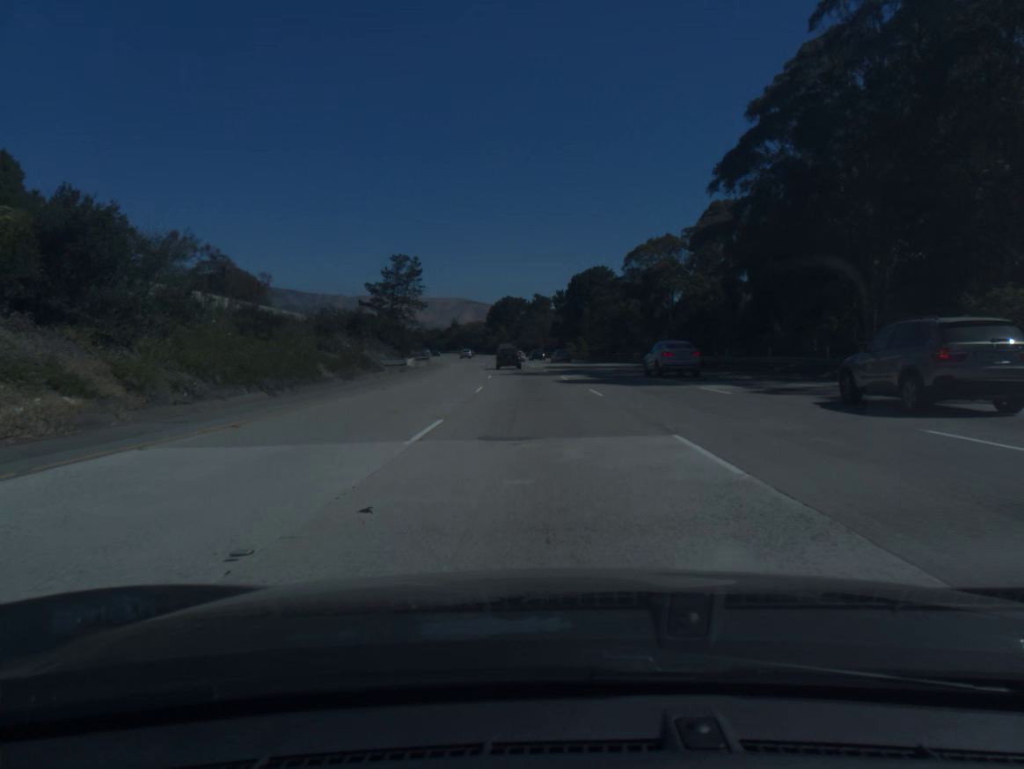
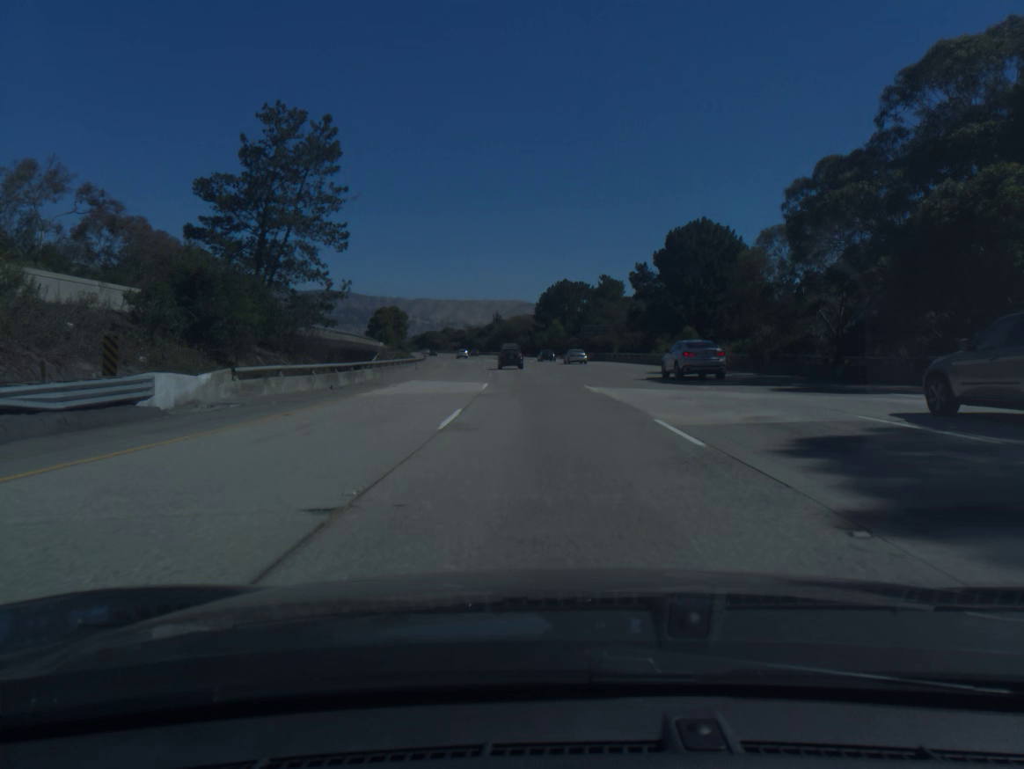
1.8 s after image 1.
(-2.2, +55.8) m; -4°
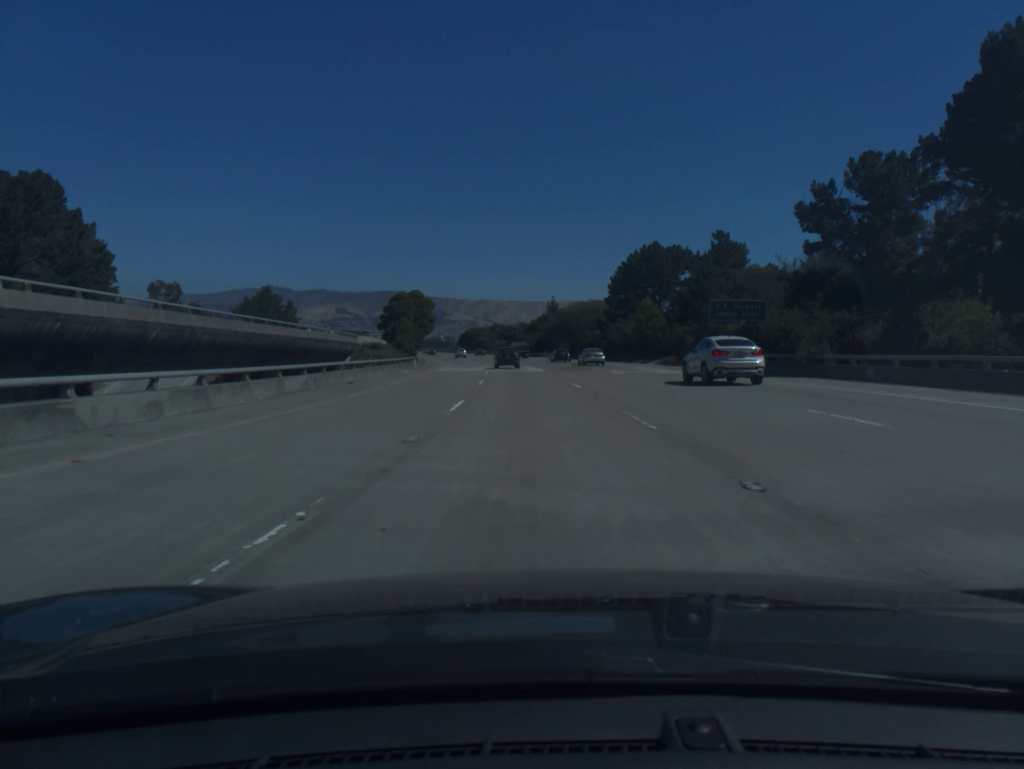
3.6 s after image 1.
(-2.2, +55.9) m; -4°
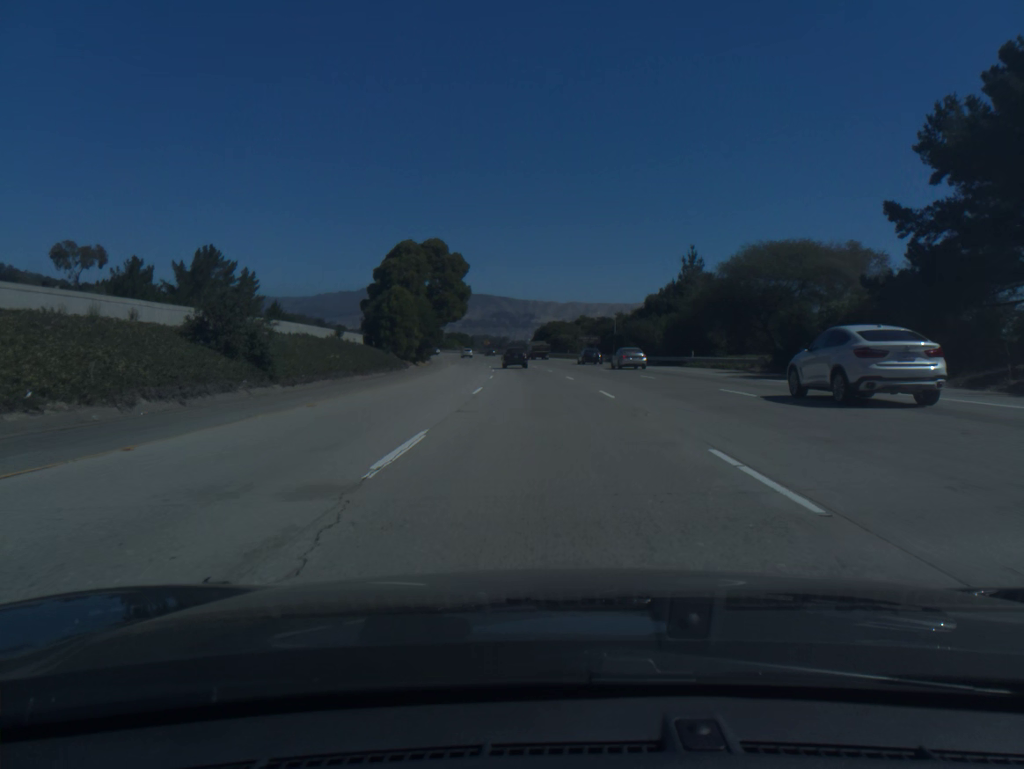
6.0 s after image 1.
(-4.3, +74.4) m; -6°
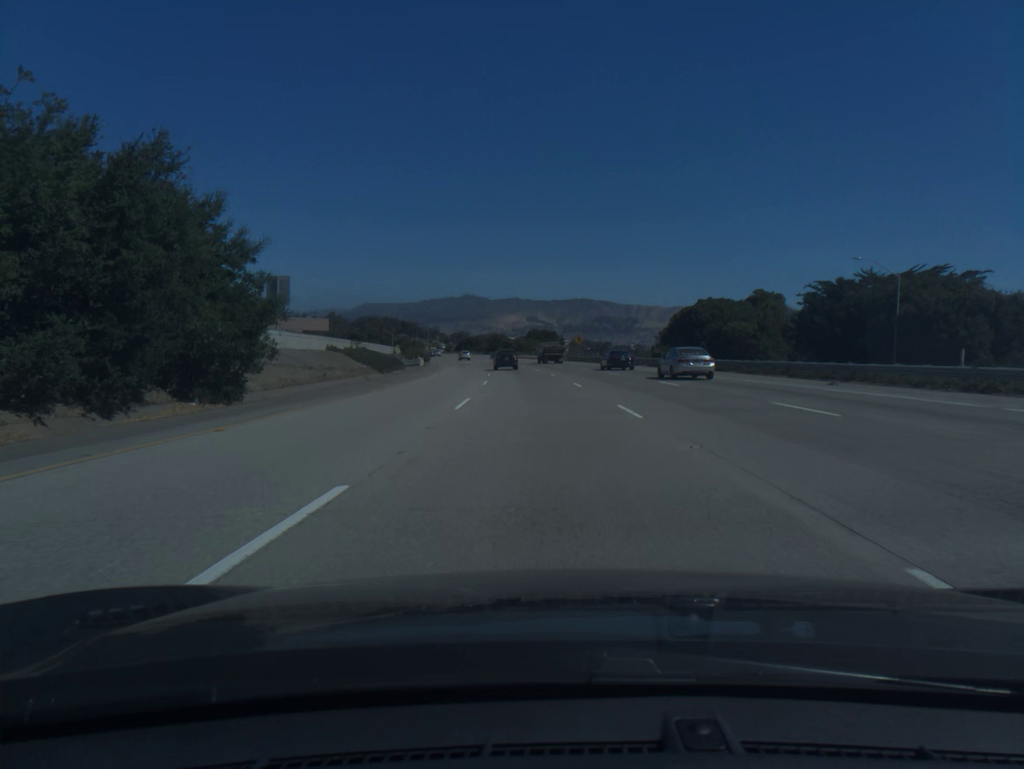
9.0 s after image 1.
(-5.6, +92.9) m; -7°
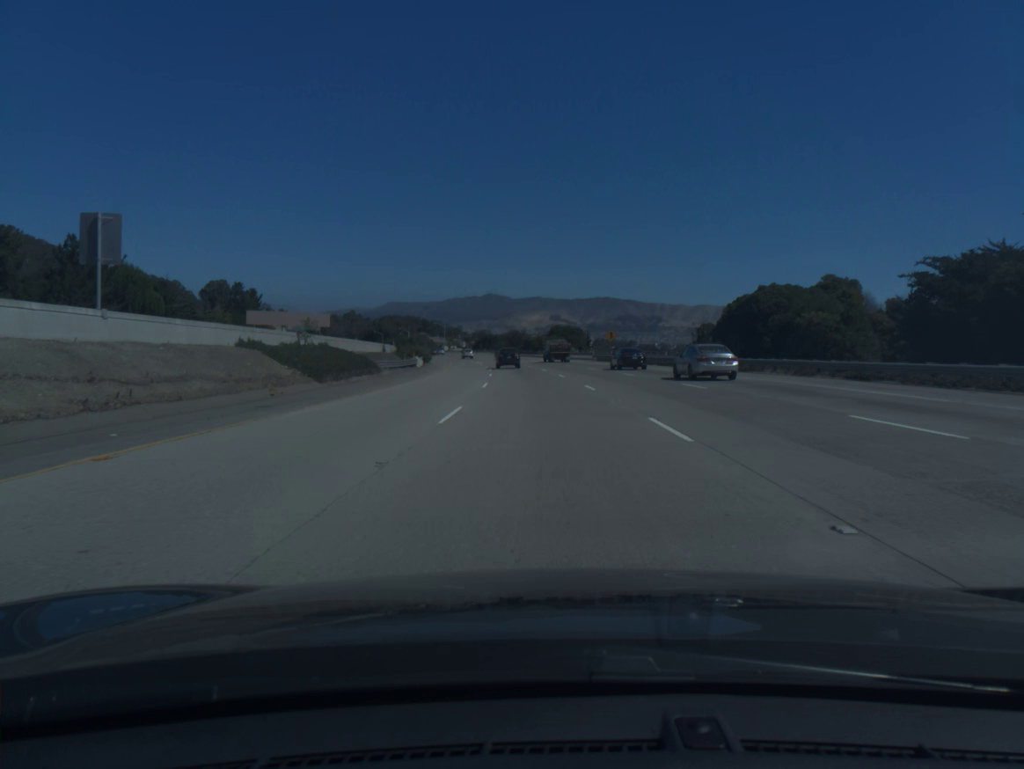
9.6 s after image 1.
(-0.3, +18.6) m; -2°
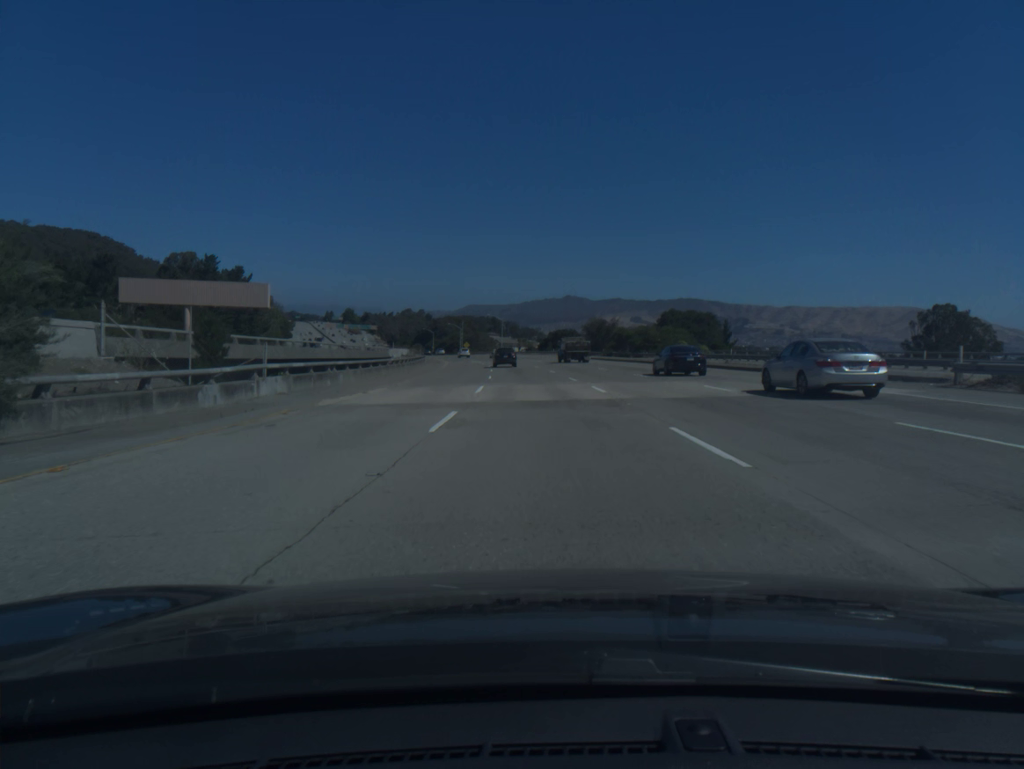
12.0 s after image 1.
(-3.8, +74.5) m; -6°
